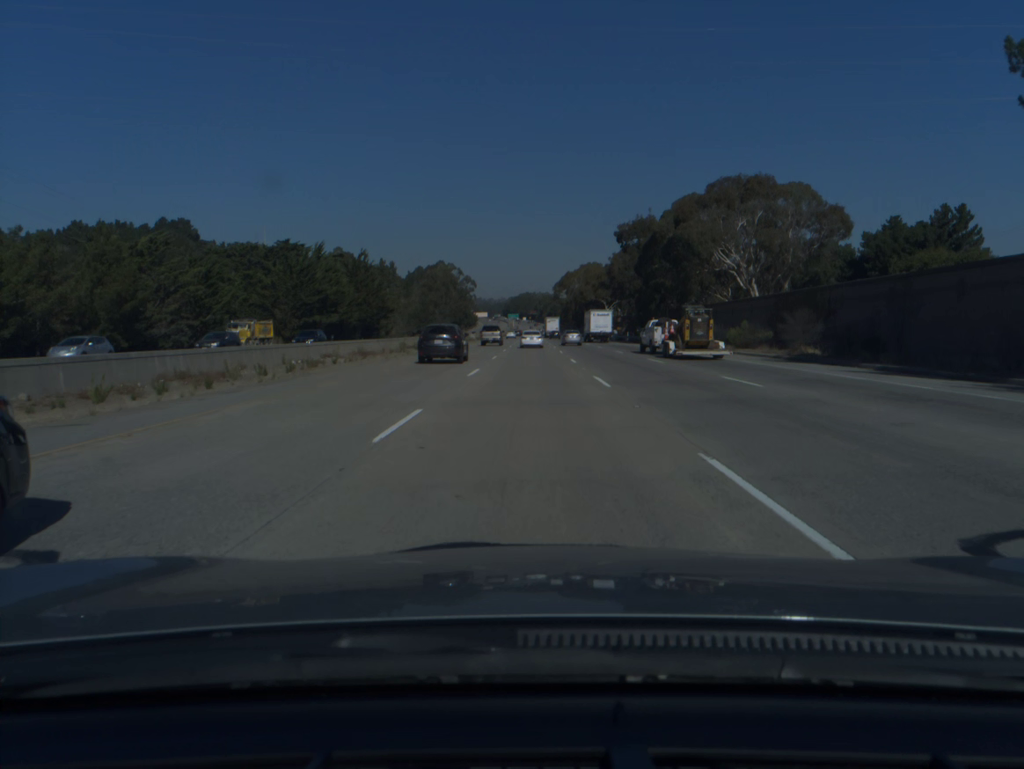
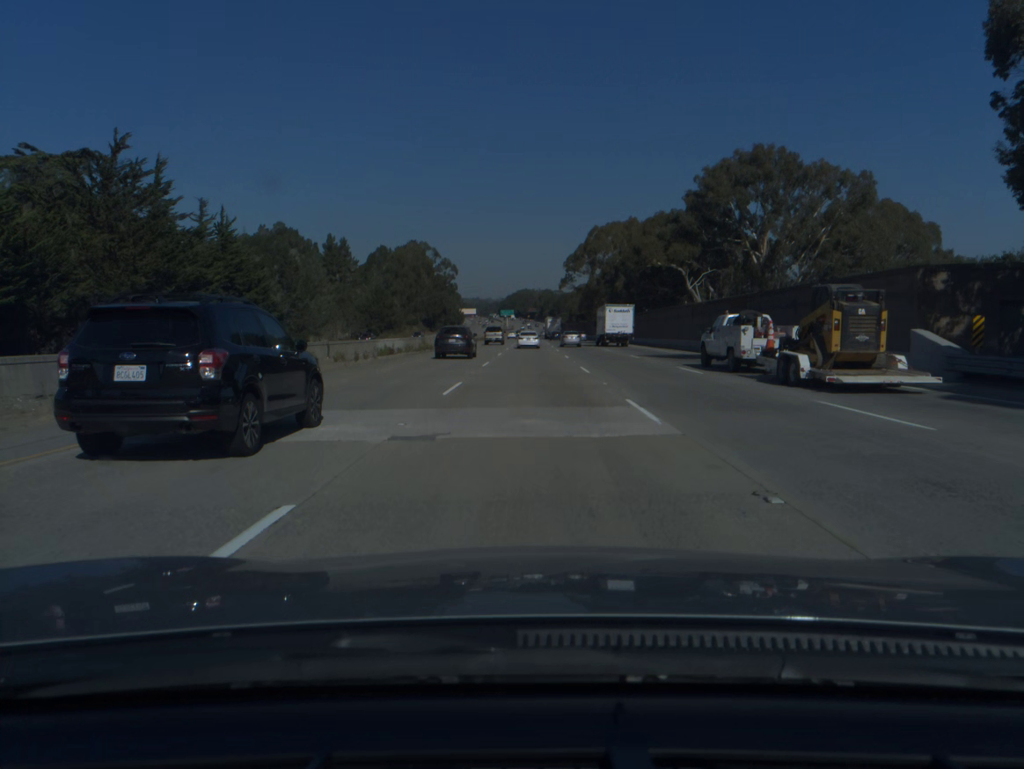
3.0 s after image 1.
(+0.1, +95.0) m; 0°
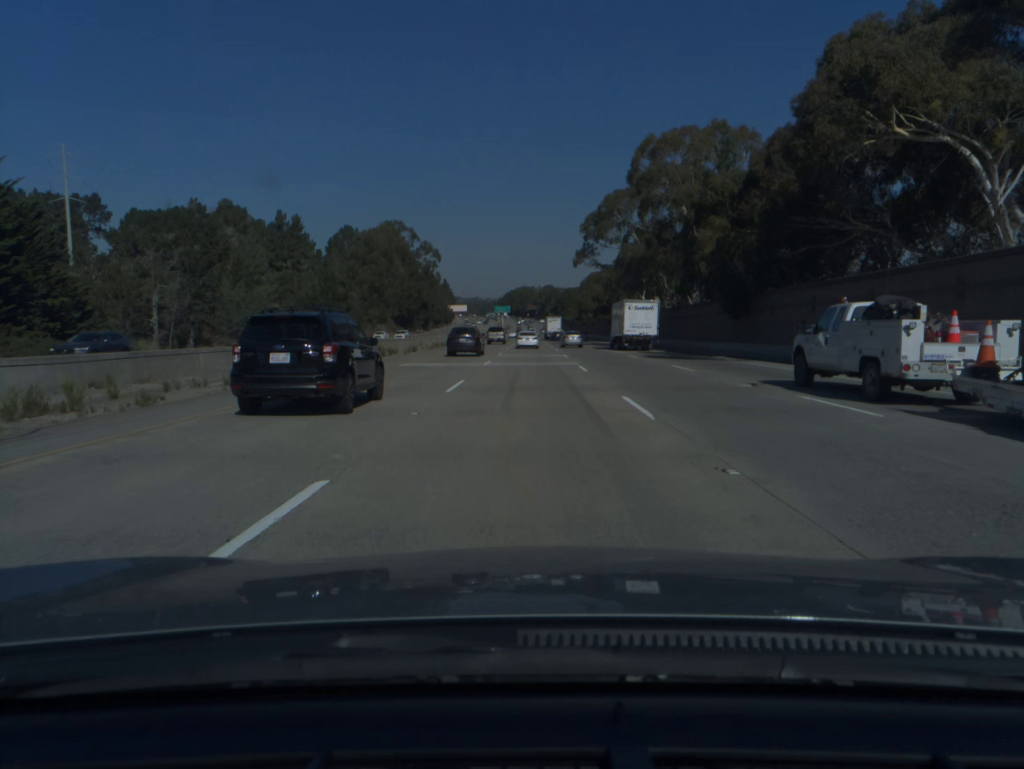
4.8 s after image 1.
(+0.1, +57.5) m; 0°
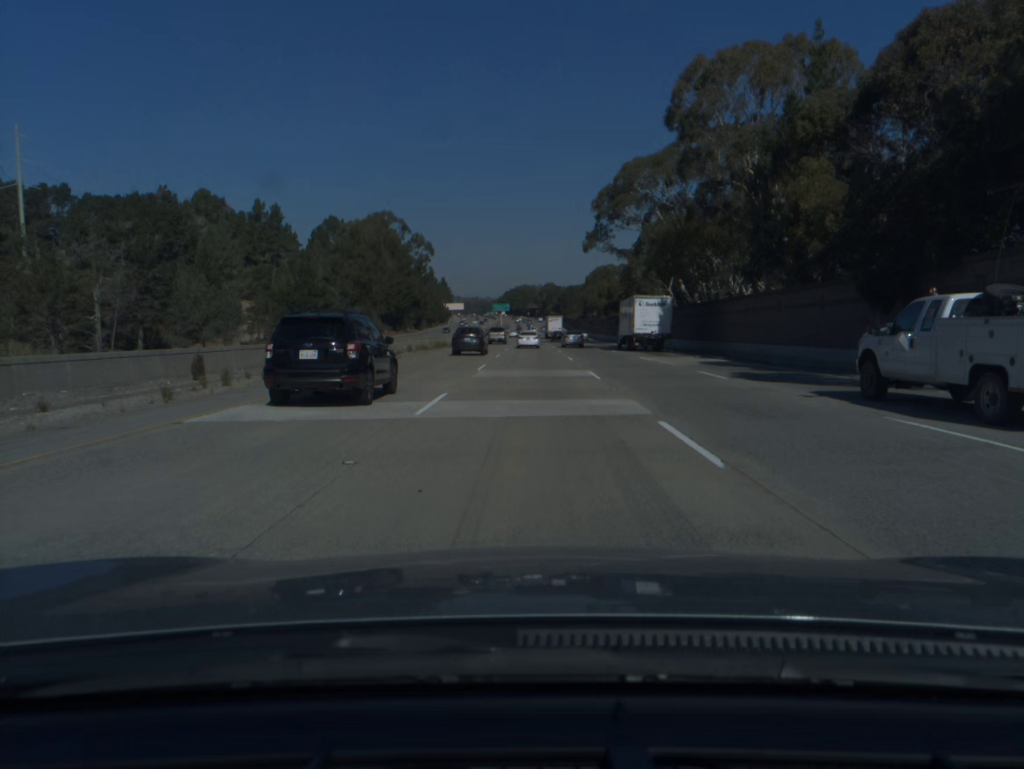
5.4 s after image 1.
(0.0, +19.2) m; 0°
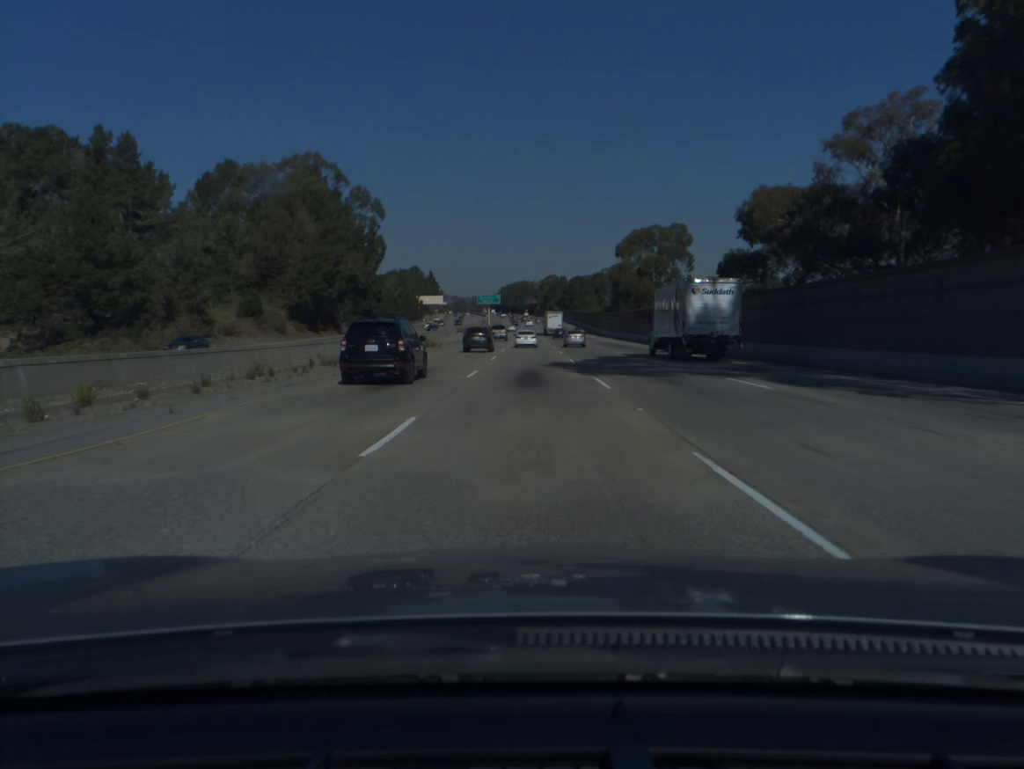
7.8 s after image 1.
(+0.1, +77.2) m; 0°
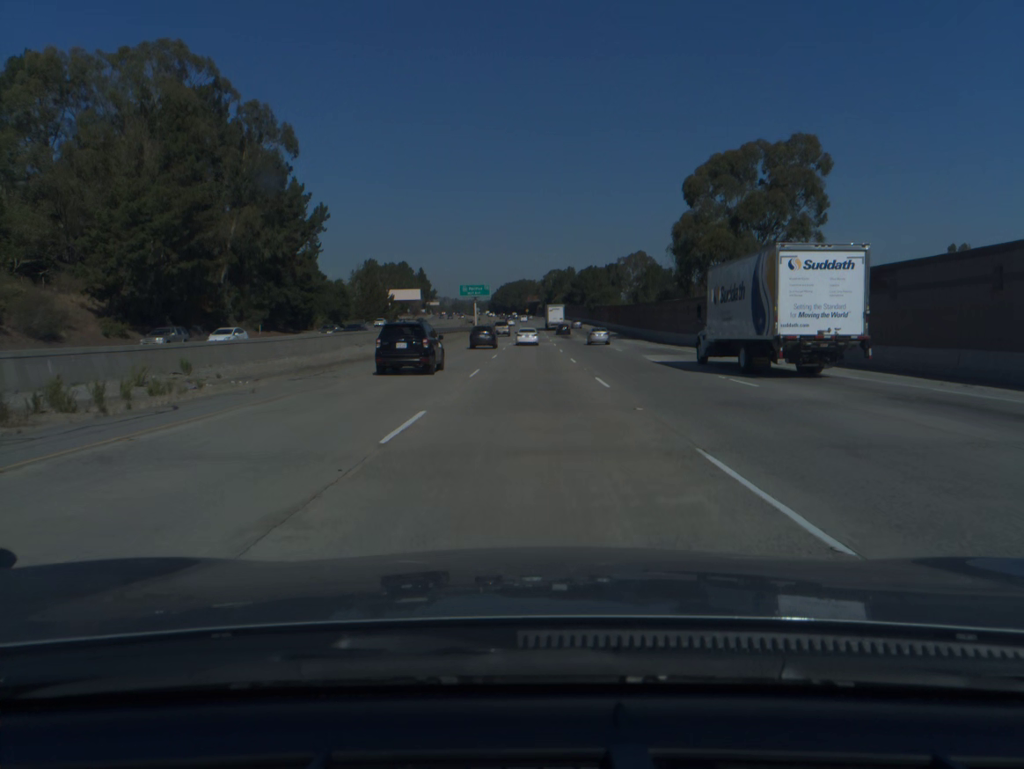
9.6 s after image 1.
(0.0, +57.7) m; 0°
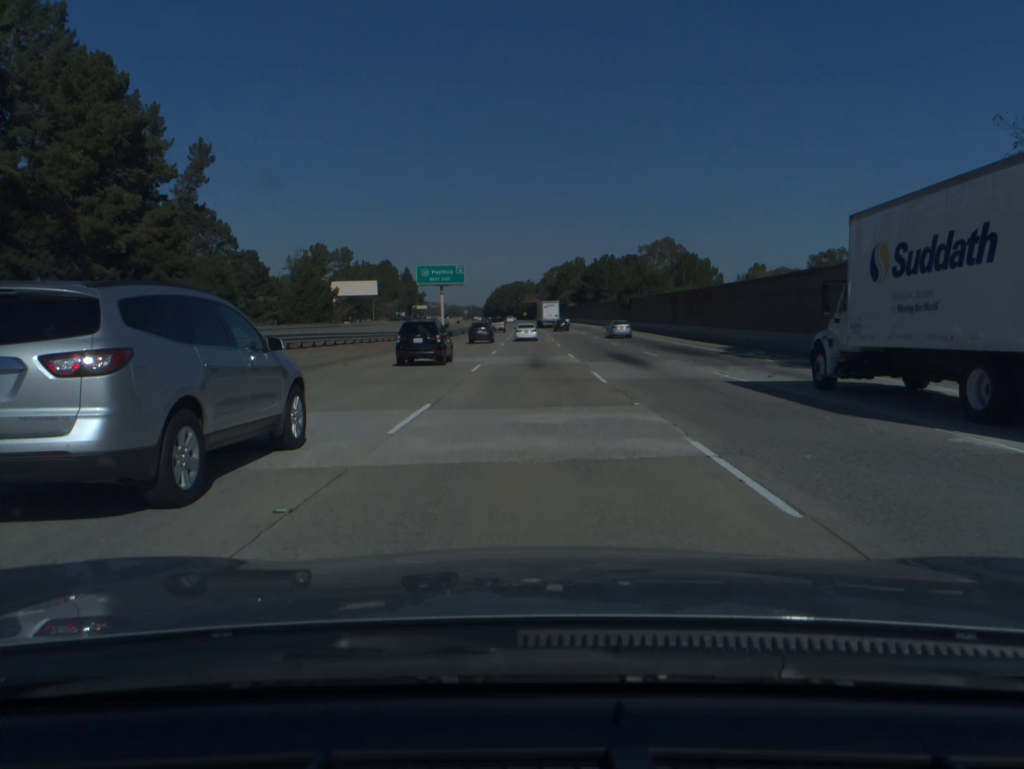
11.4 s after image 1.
(+0.1, +57.5) m; 0°
